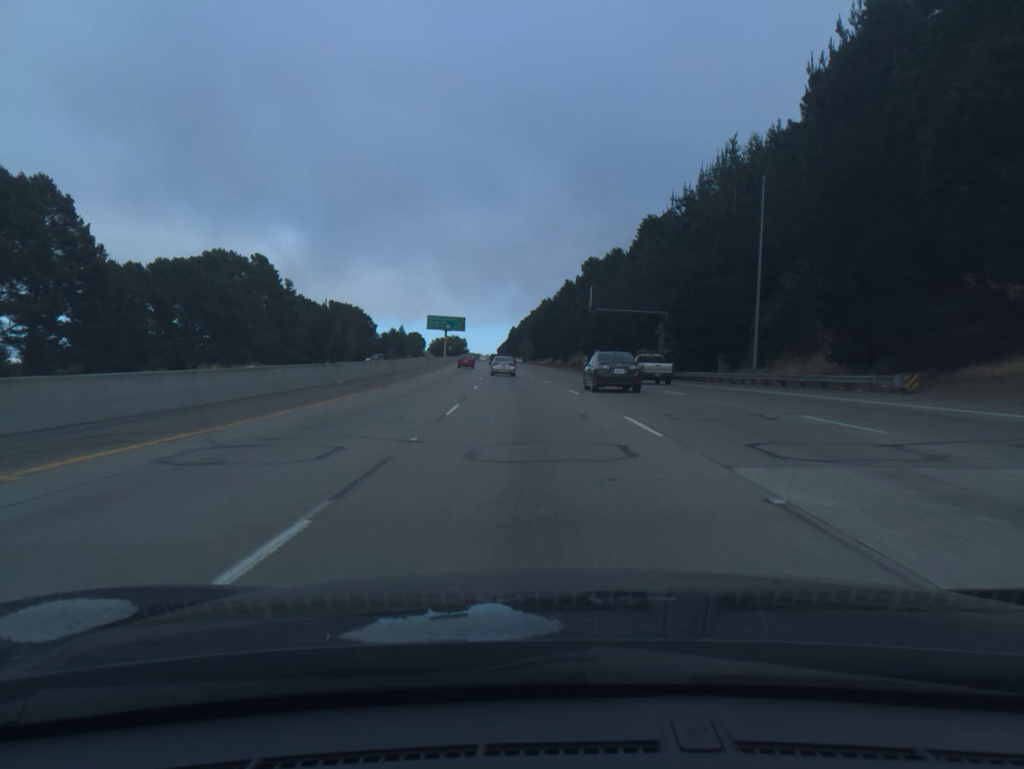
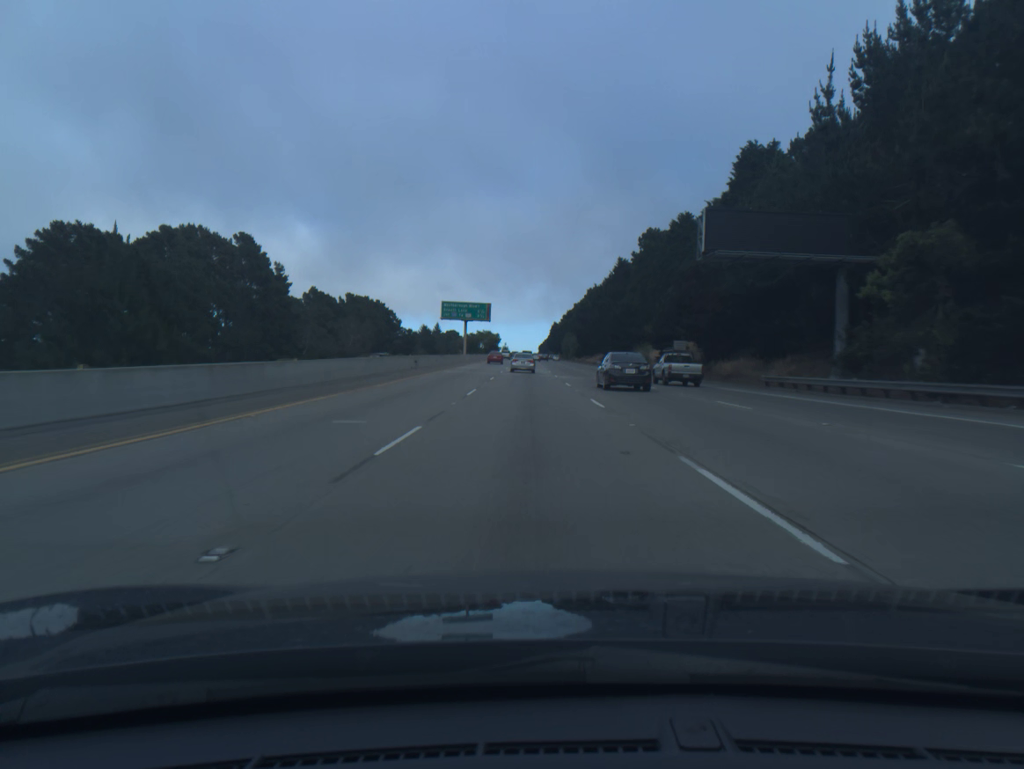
(-1.0, +36.3) m; -3°
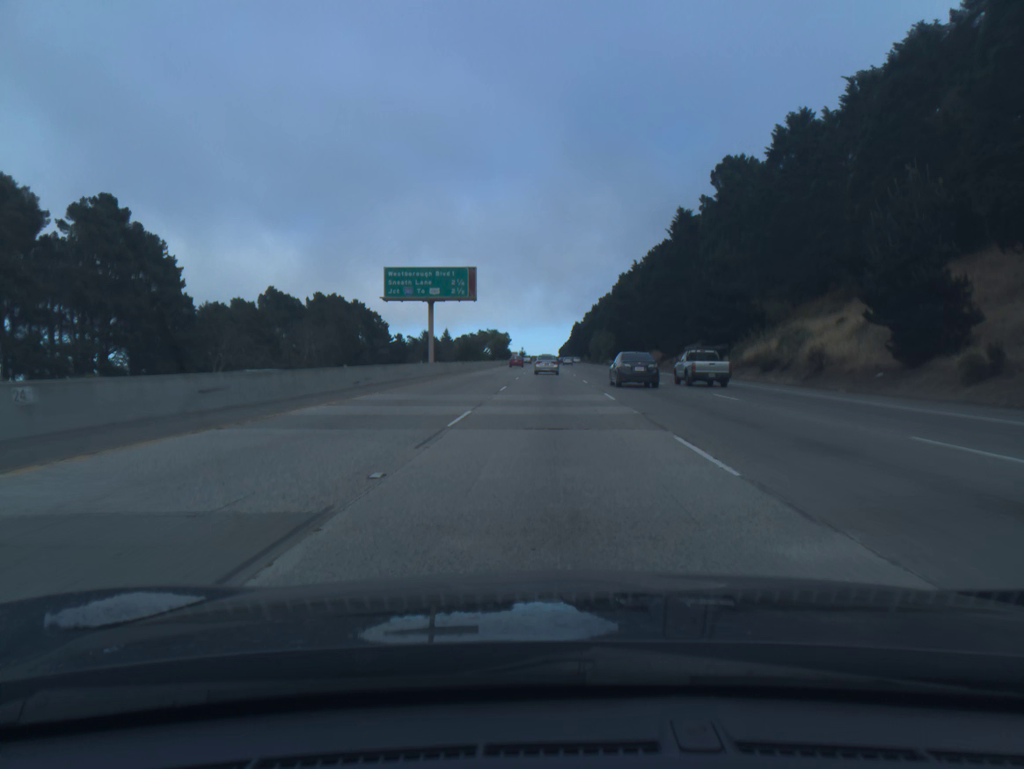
(-1.1, +54.5) m; -2°
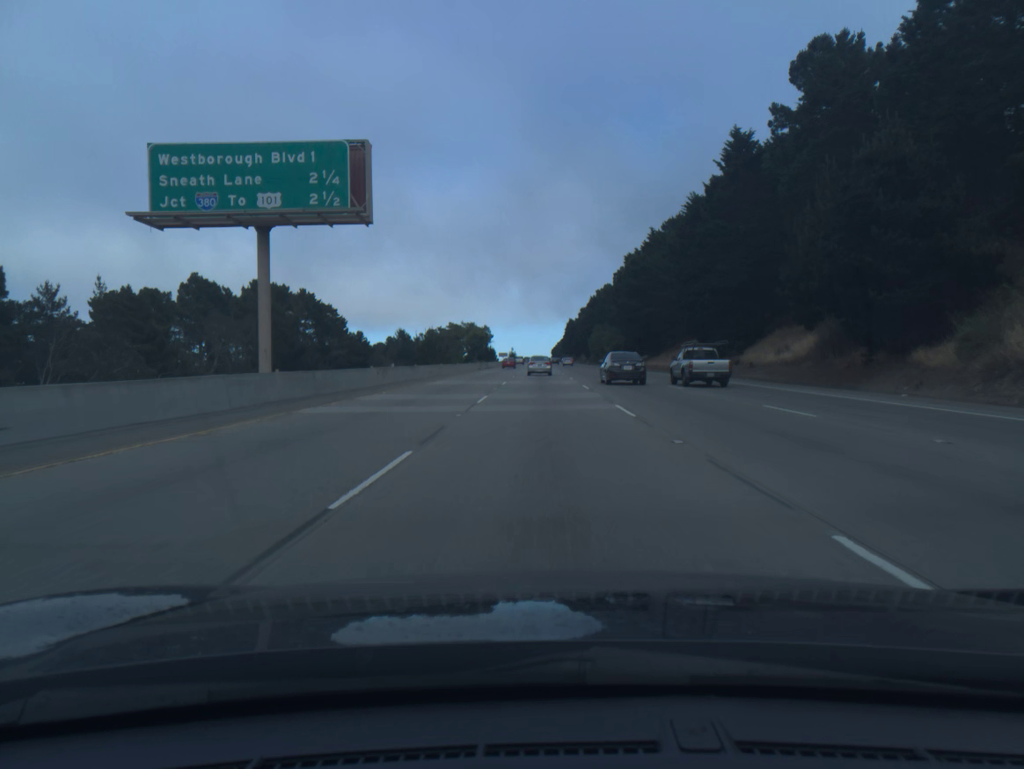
(+0.2, +36.3) m; +1°
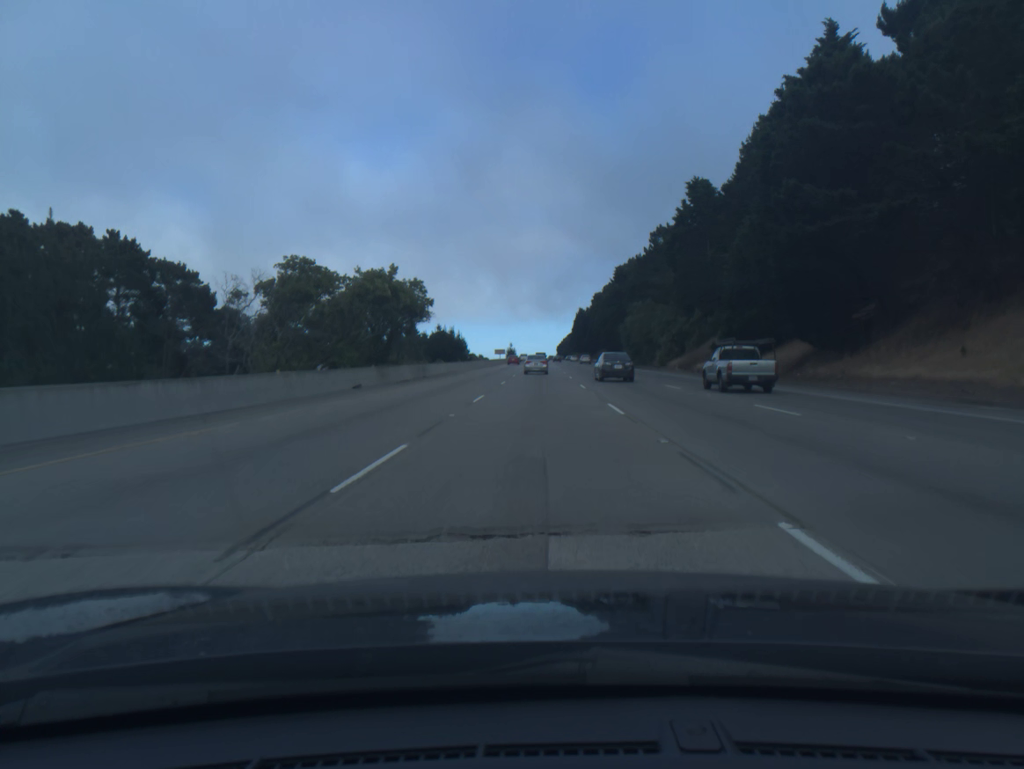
(-0.1, +72.6) m; 0°
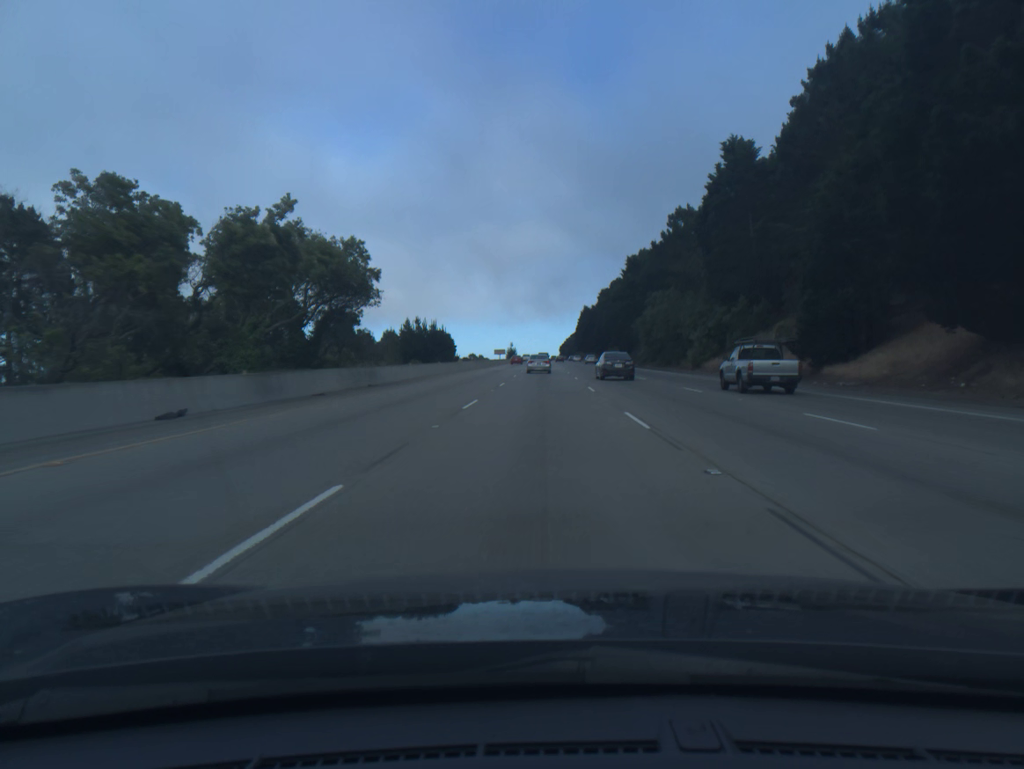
(0.0, +18.1) m; 0°
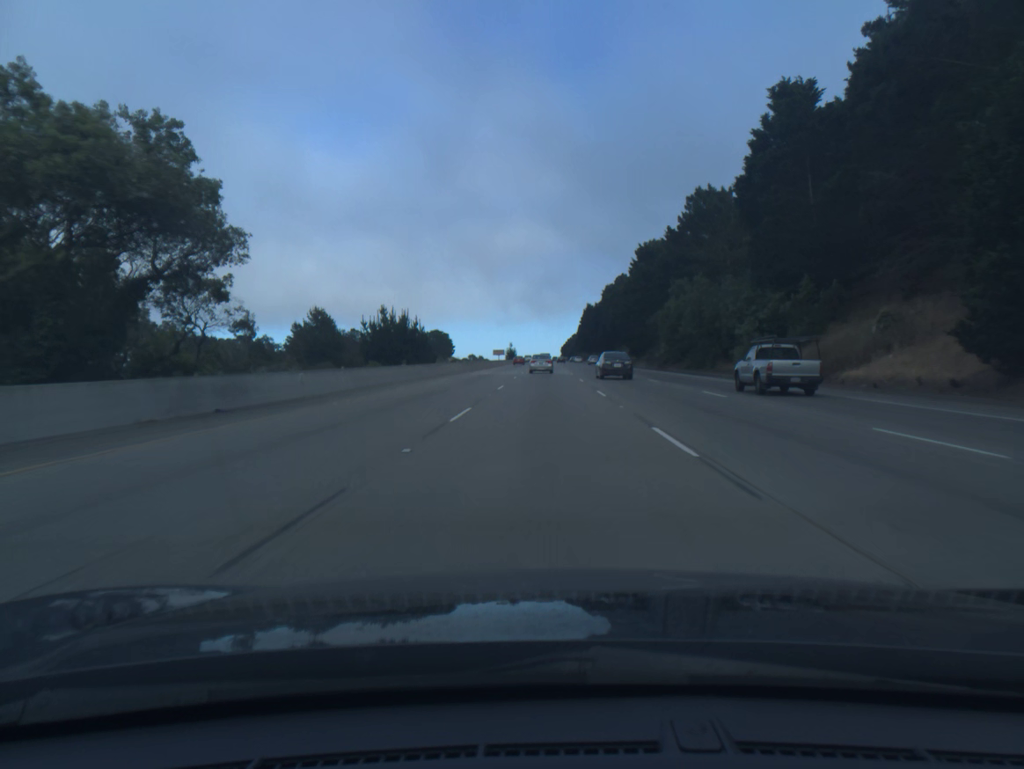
(0.0, +18.1) m; 0°
